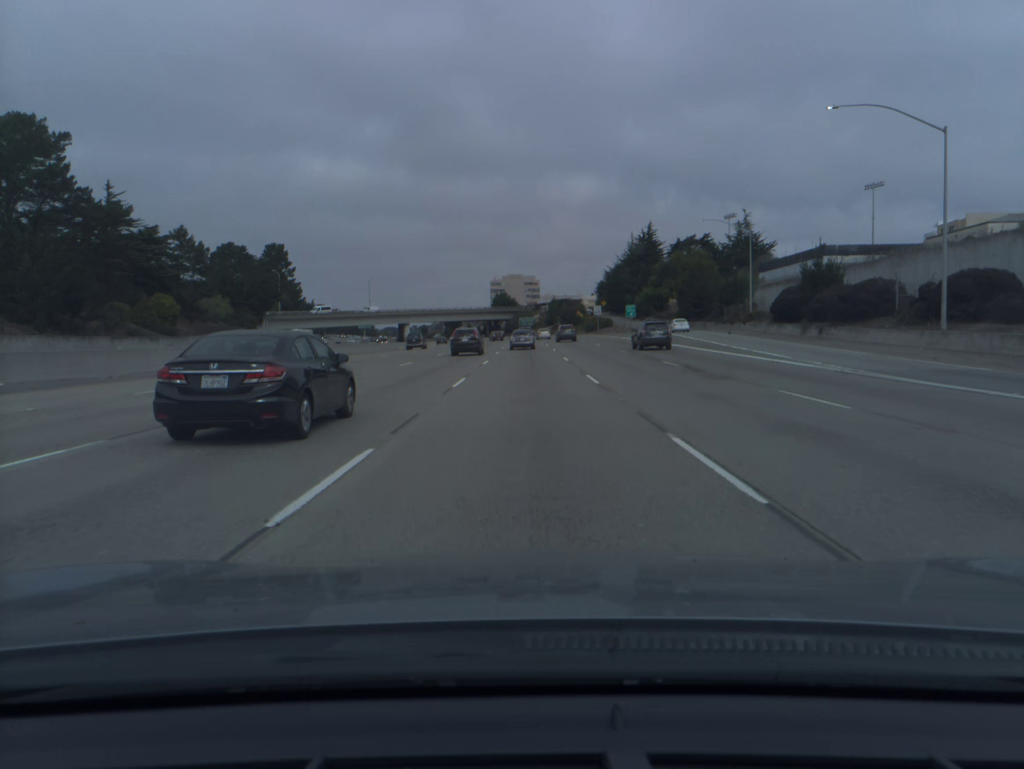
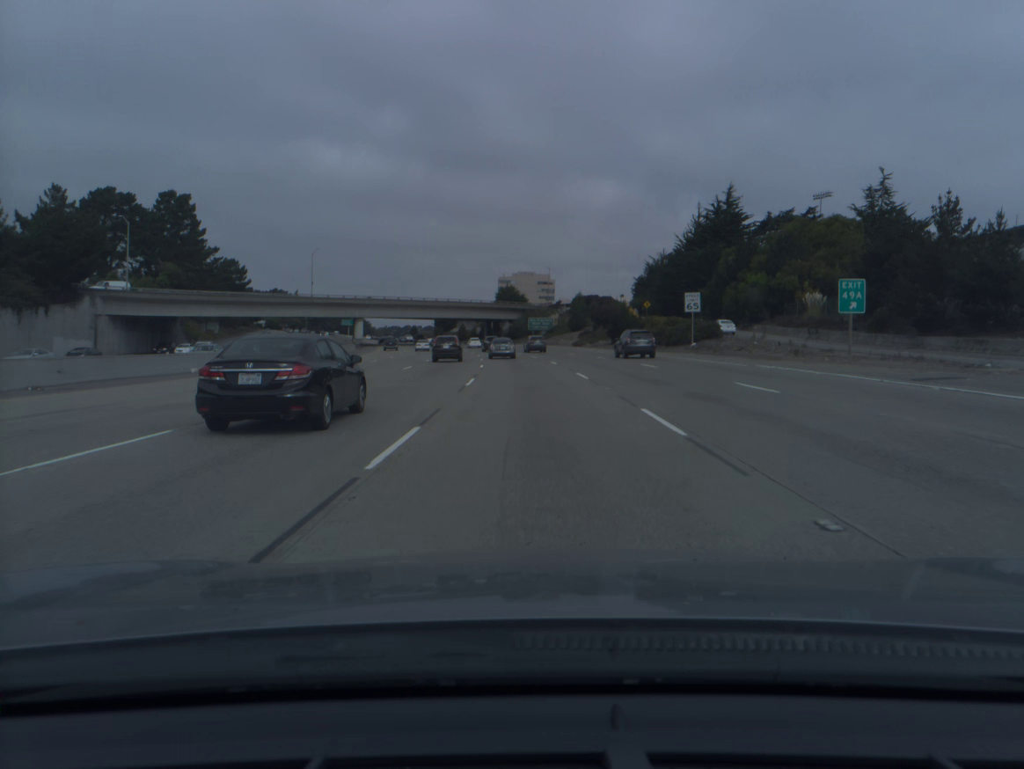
(-0.3, +68.8) m; -1°
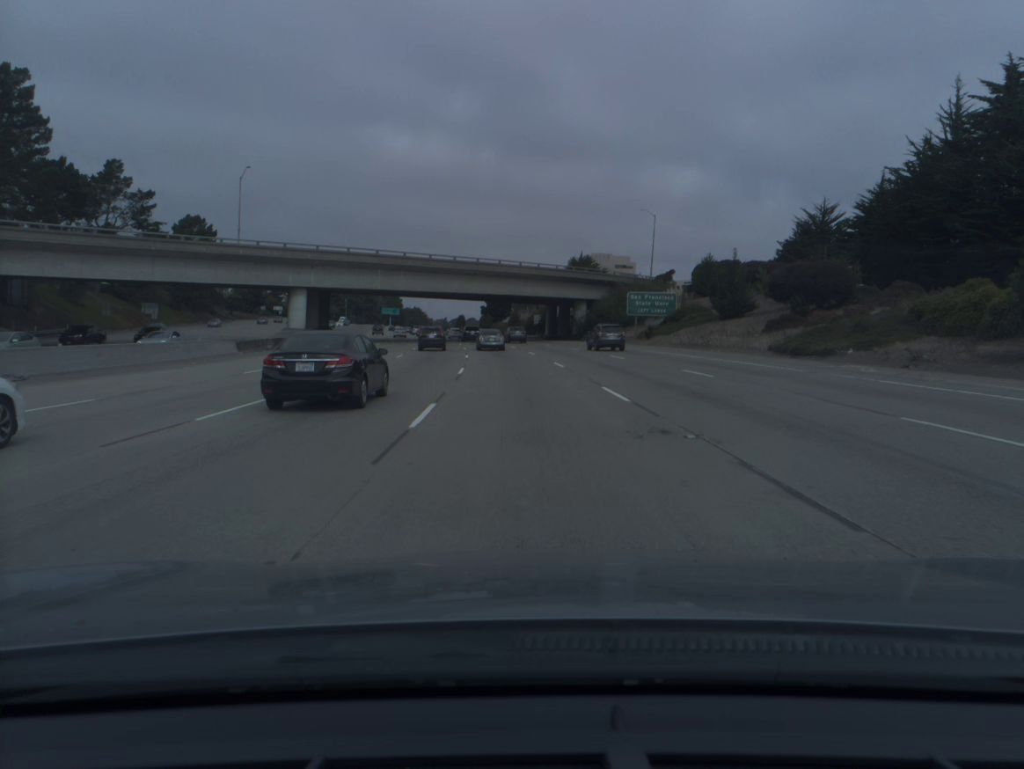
(-2.4, +67.7) m; -5°
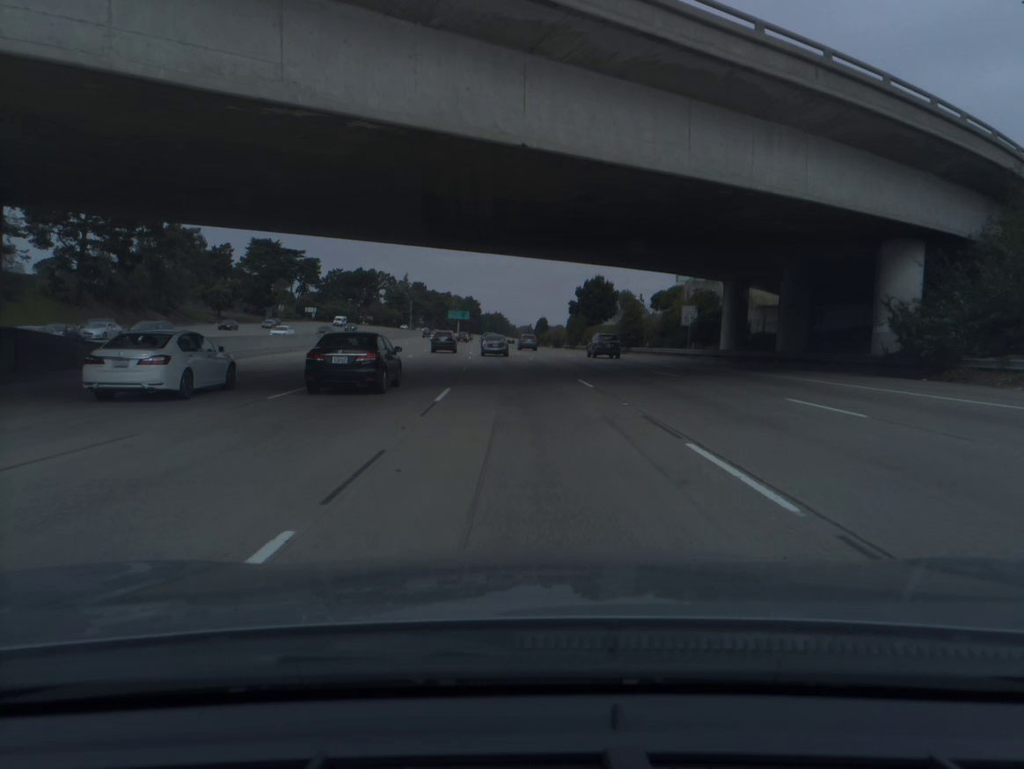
(-3.8, +66.9) m; -6°
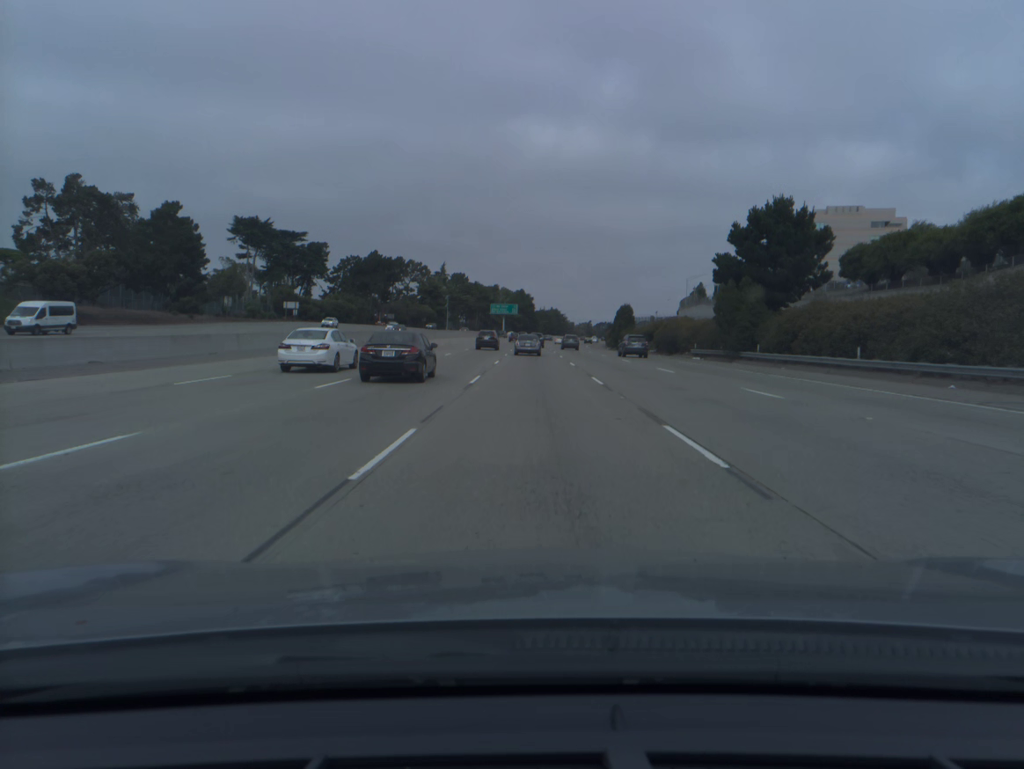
(-2.9, +66.4) m; -4°
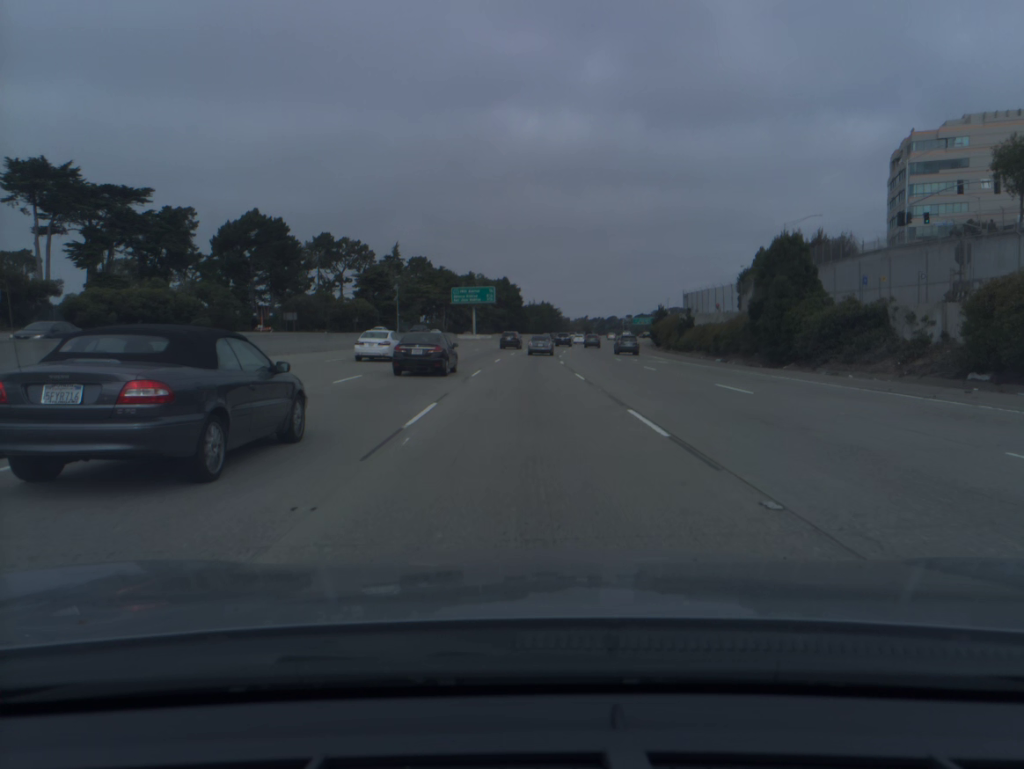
(+0.4, +83.0) m; +1°
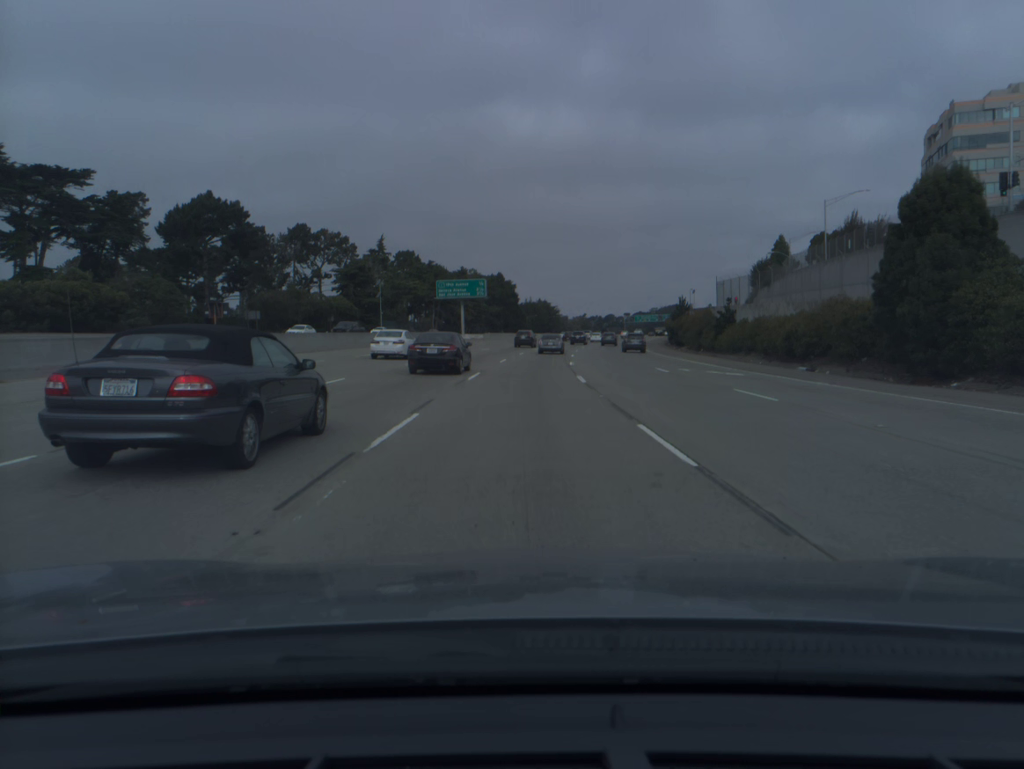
(0.0, +16.7) m; 0°
